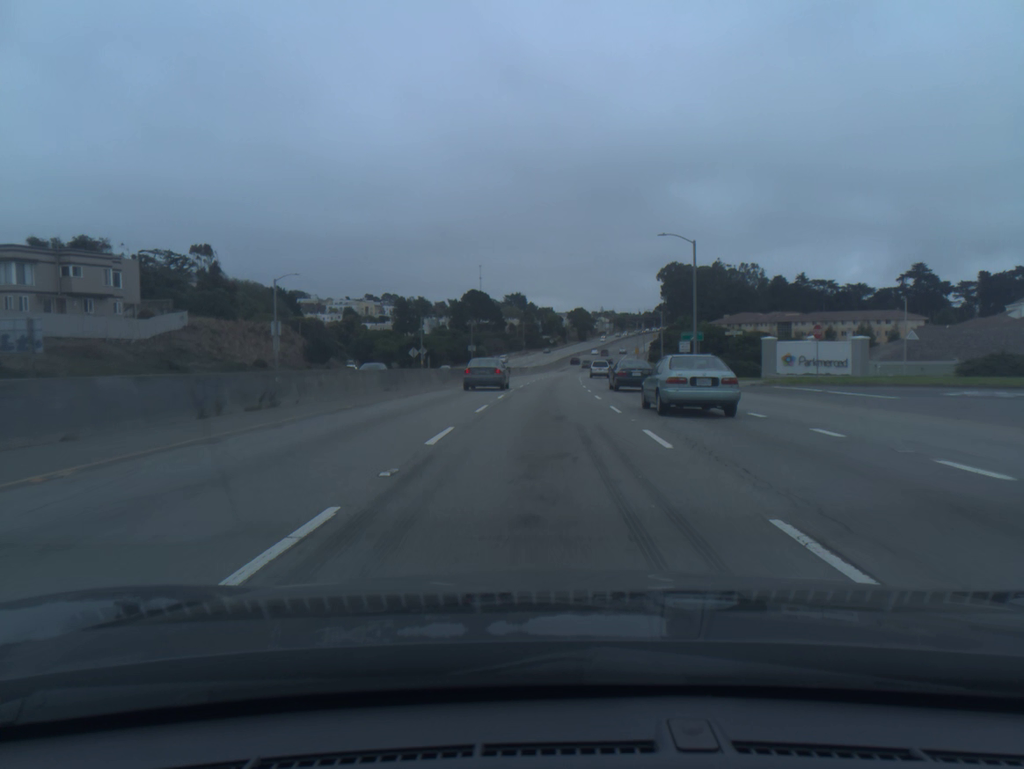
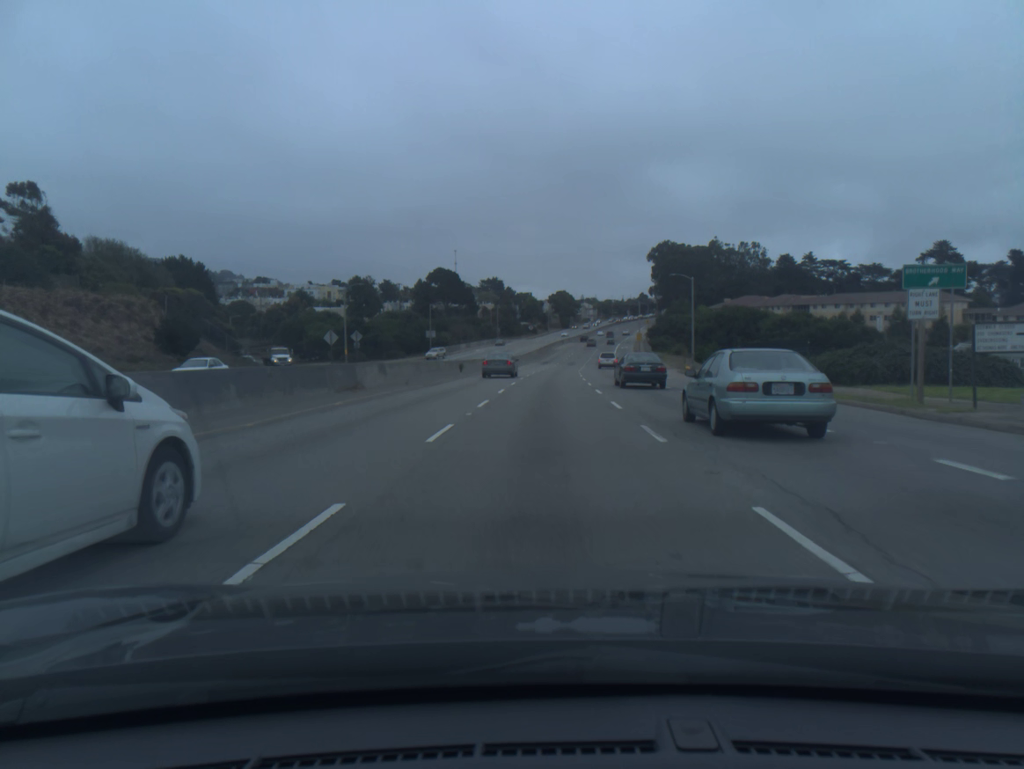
(+0.5, +36.6) m; +1°
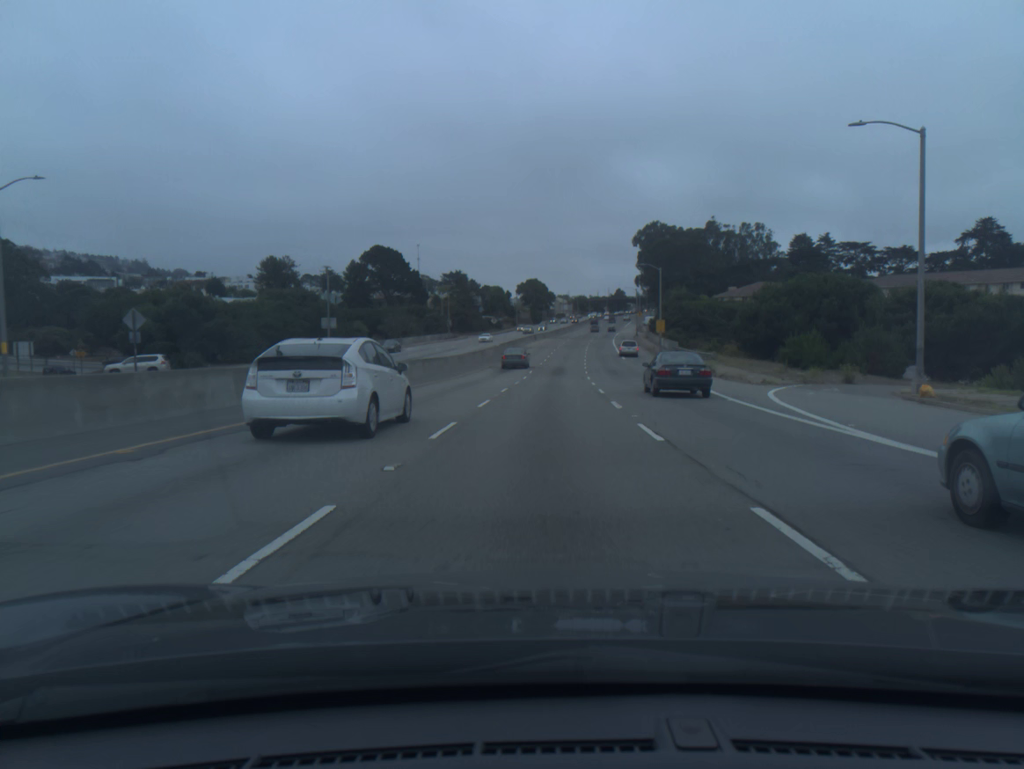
(+1.0, +51.7) m; +2°
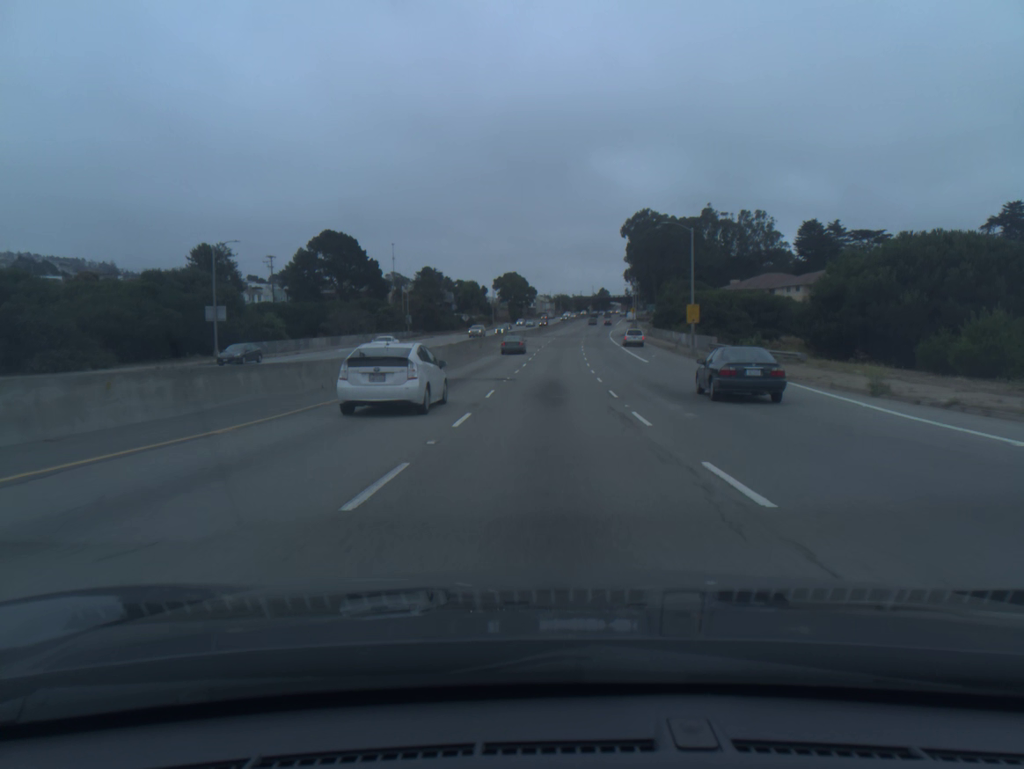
(+0.3, +27.0) m; +1°
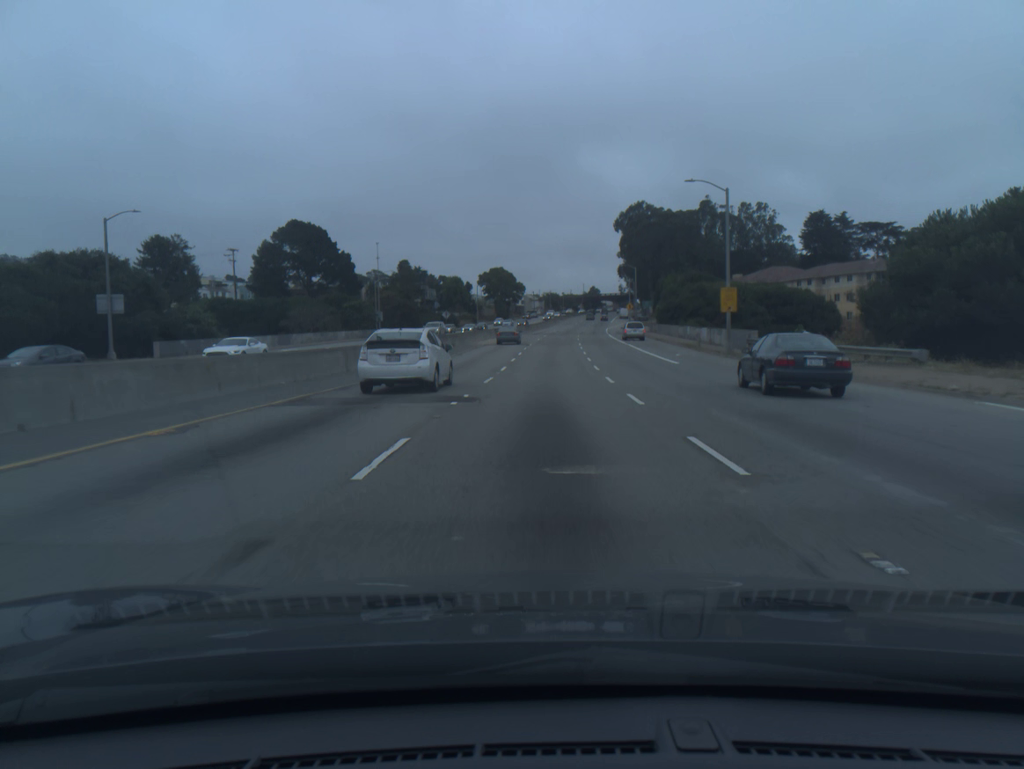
(+0.1, +13.8) m; +1°
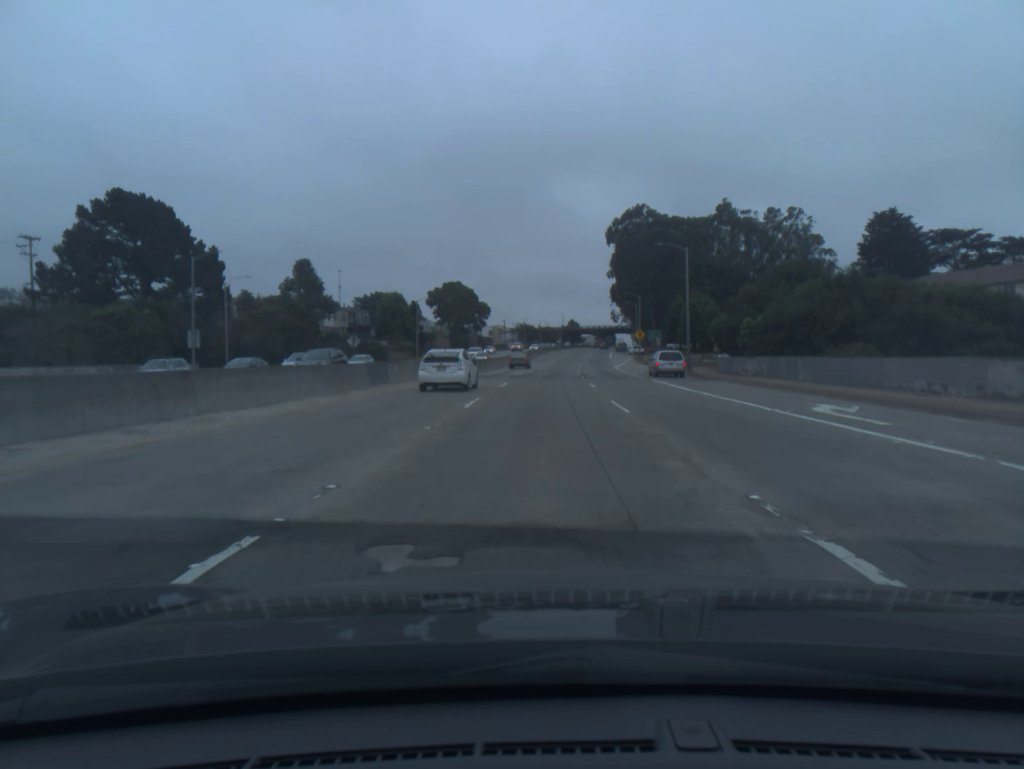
(+1.0, +55.8) m; +2°
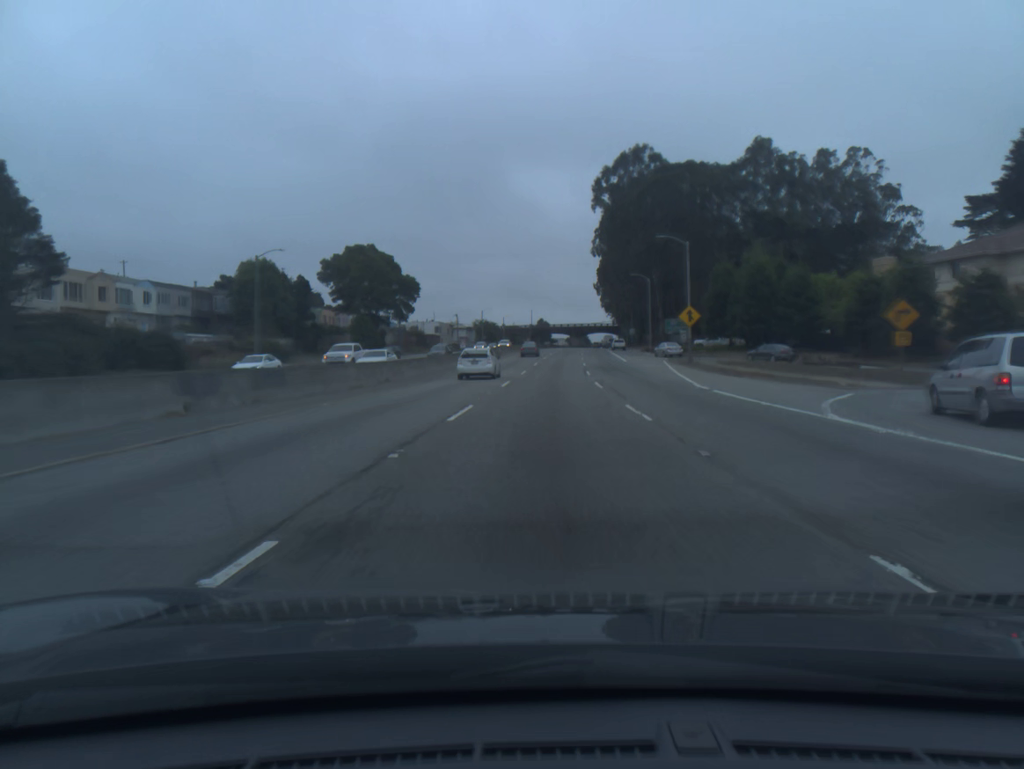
(+0.9, +56.3) m; +2°
